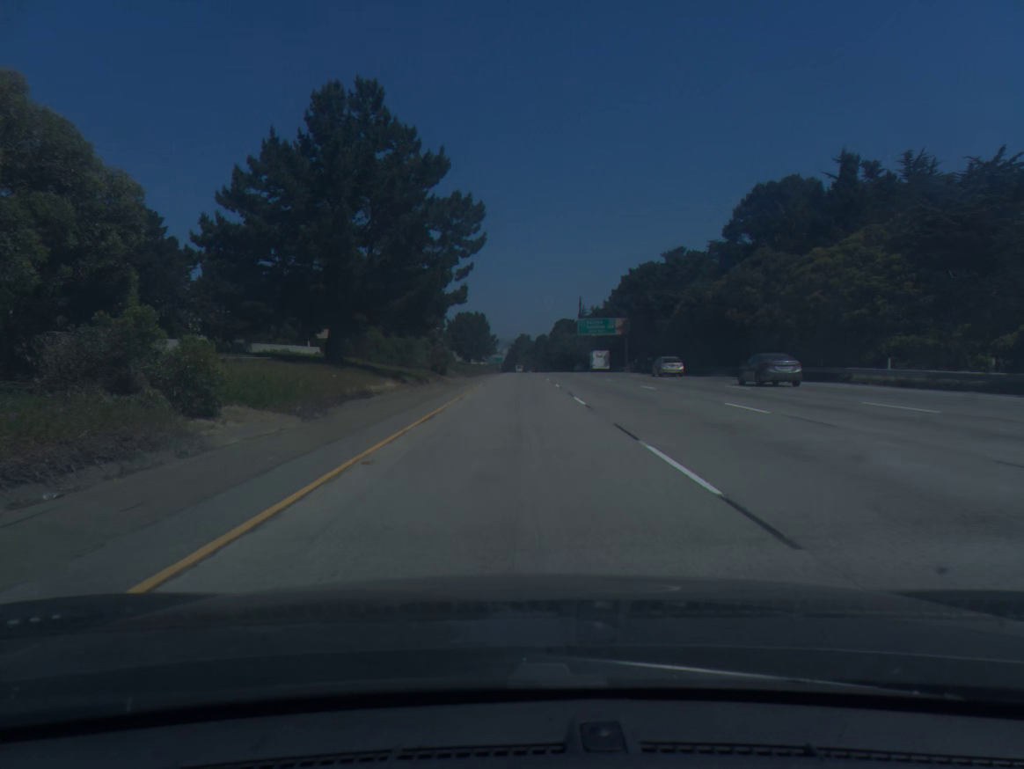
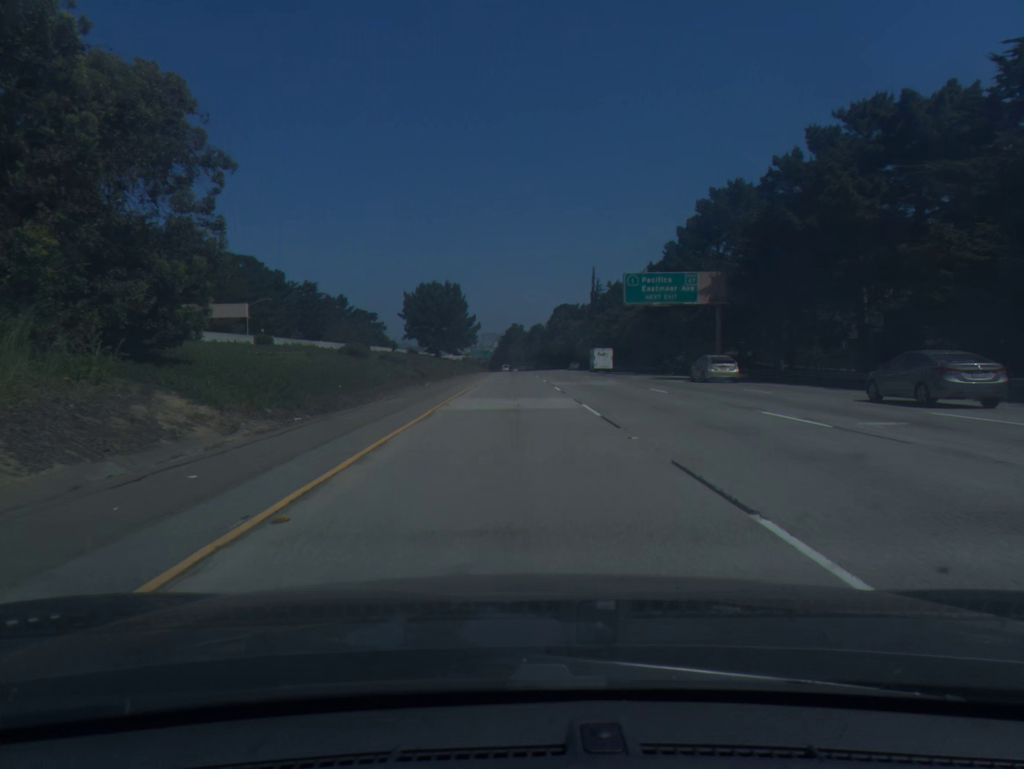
(0.0, +62.0) m; 0°
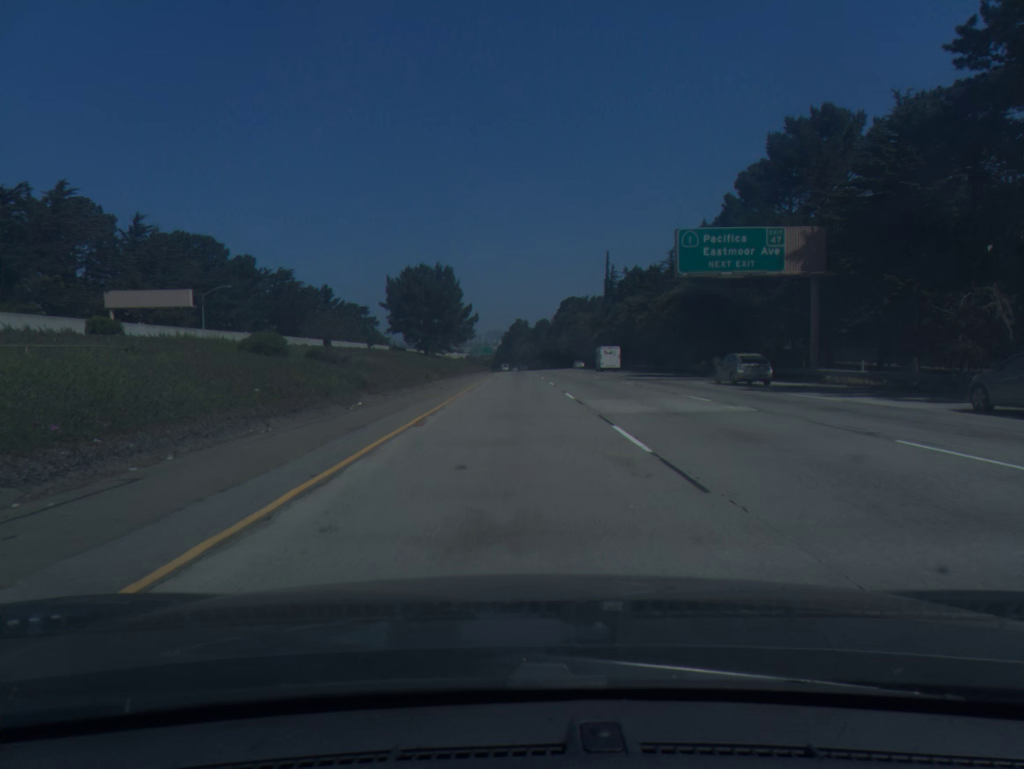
(0.0, +20.7) m; 0°
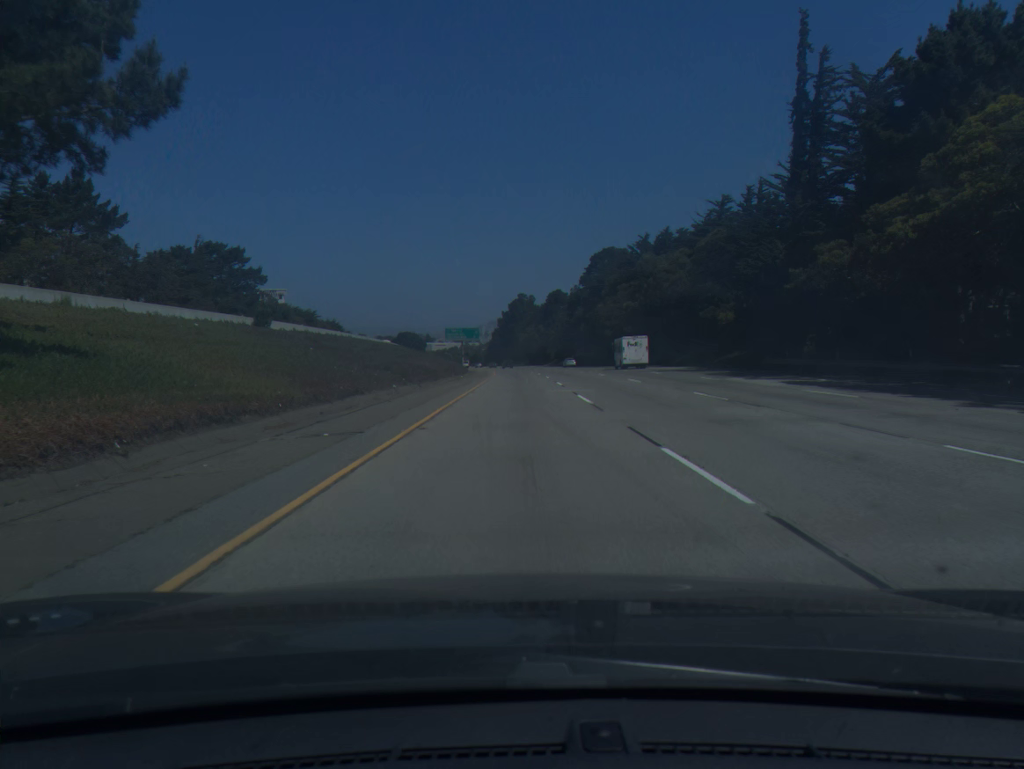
(-0.7, +103.2) m; 0°
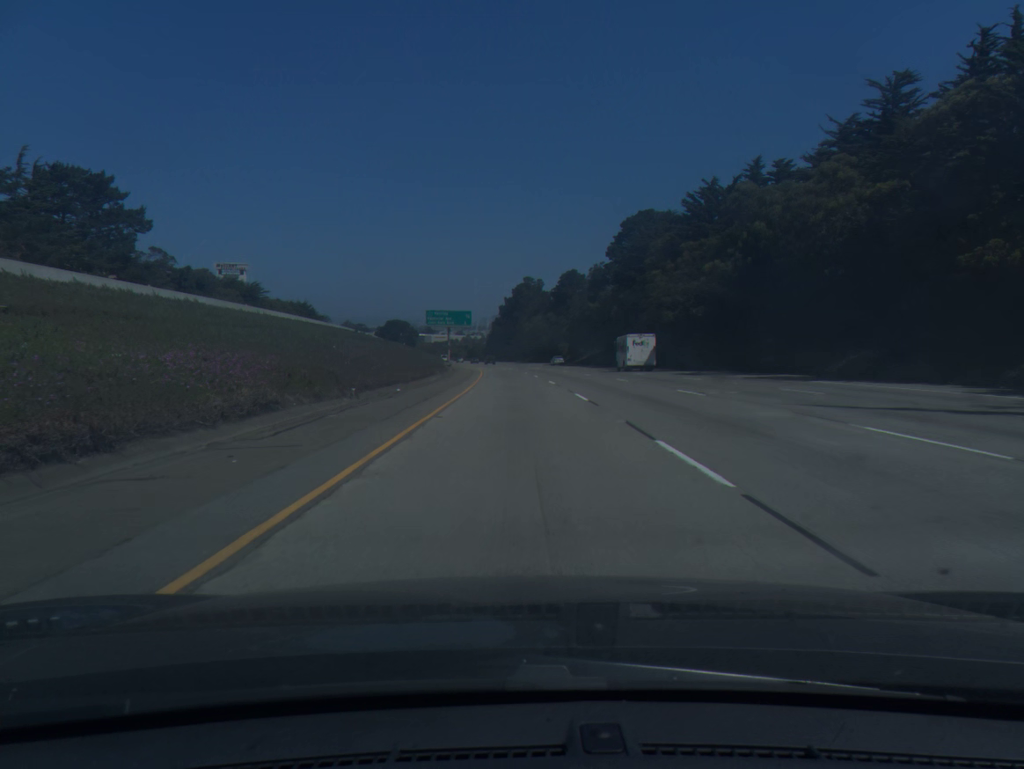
(-0.1, +41.3) m; 0°
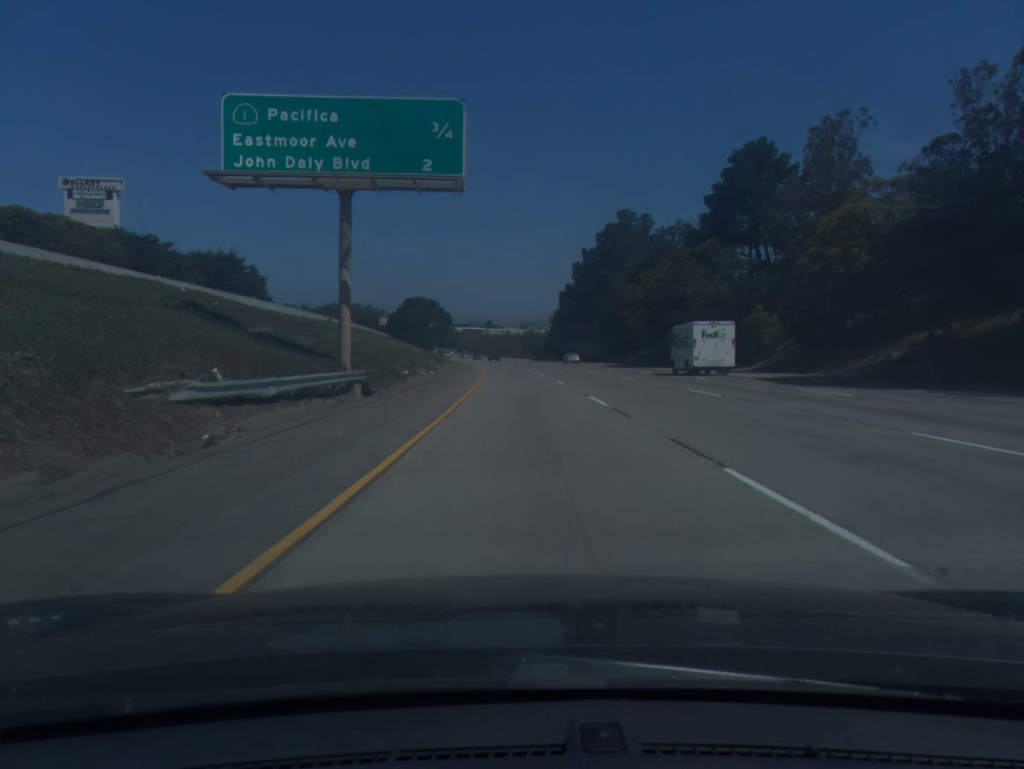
(-3.6, +103.0) m; -4°
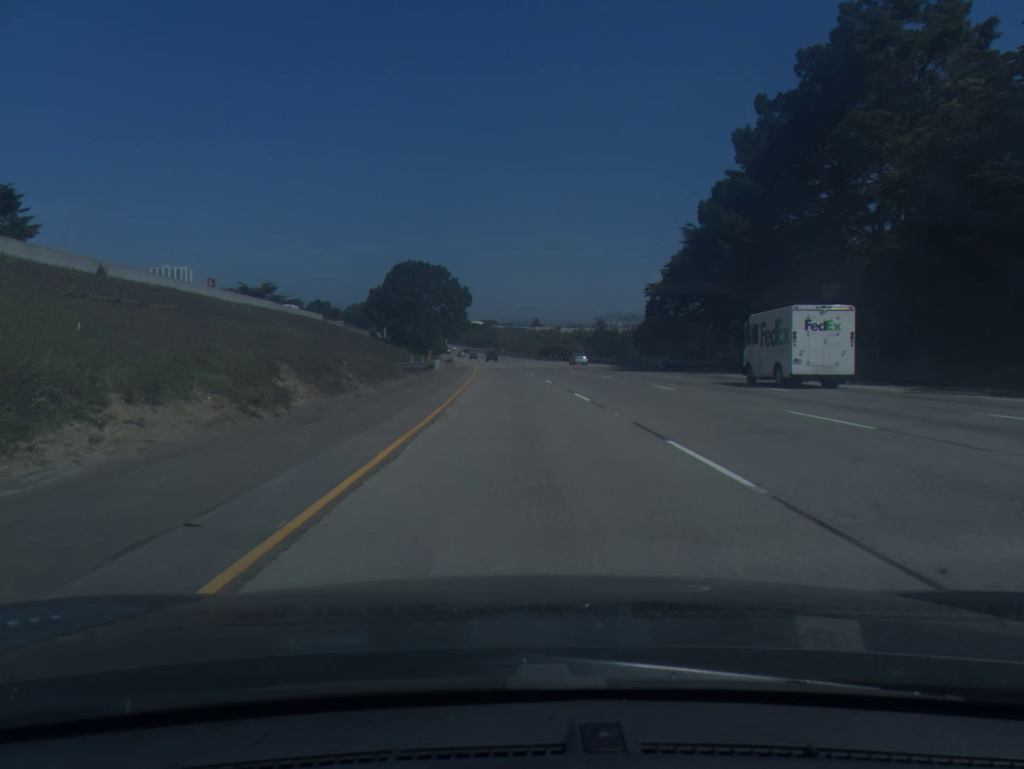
(-2.5, +82.4) m; -3°
